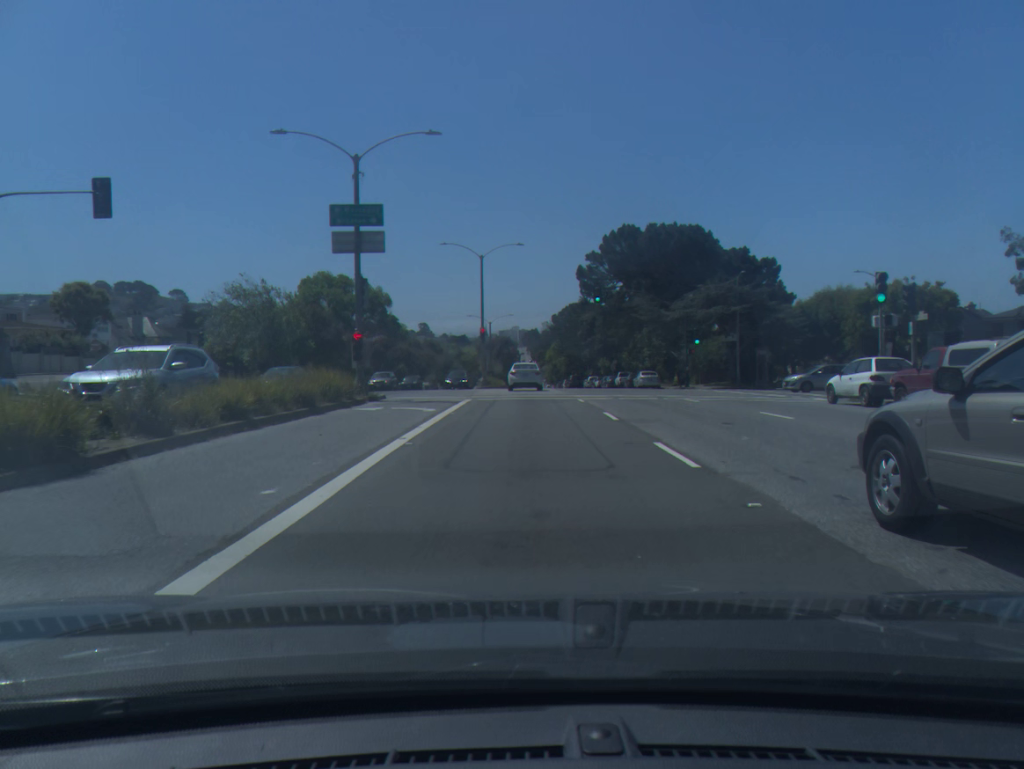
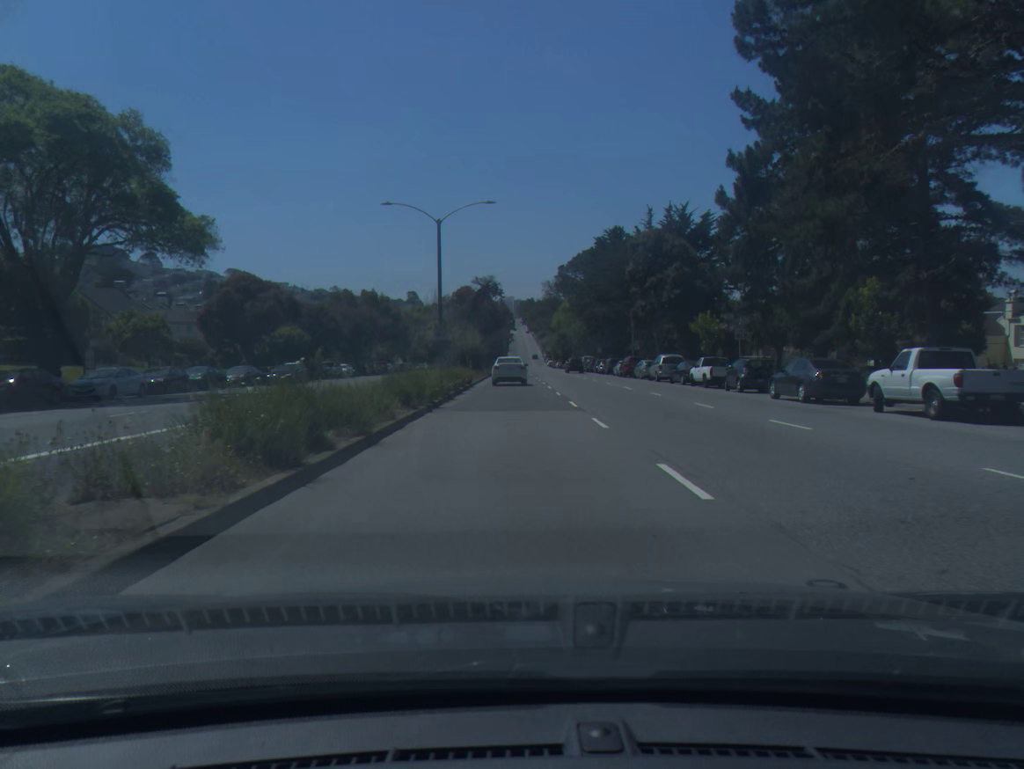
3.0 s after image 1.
(+0.3, +58.4) m; 0°
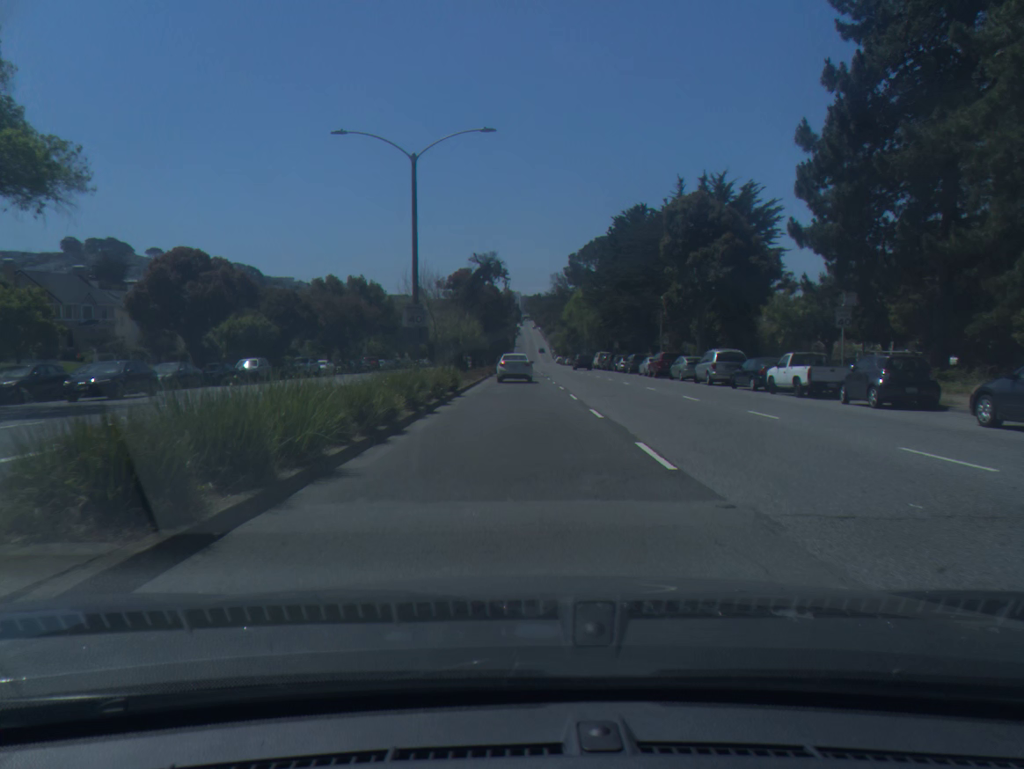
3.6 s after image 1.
(-0.1, +12.3) m; -1°
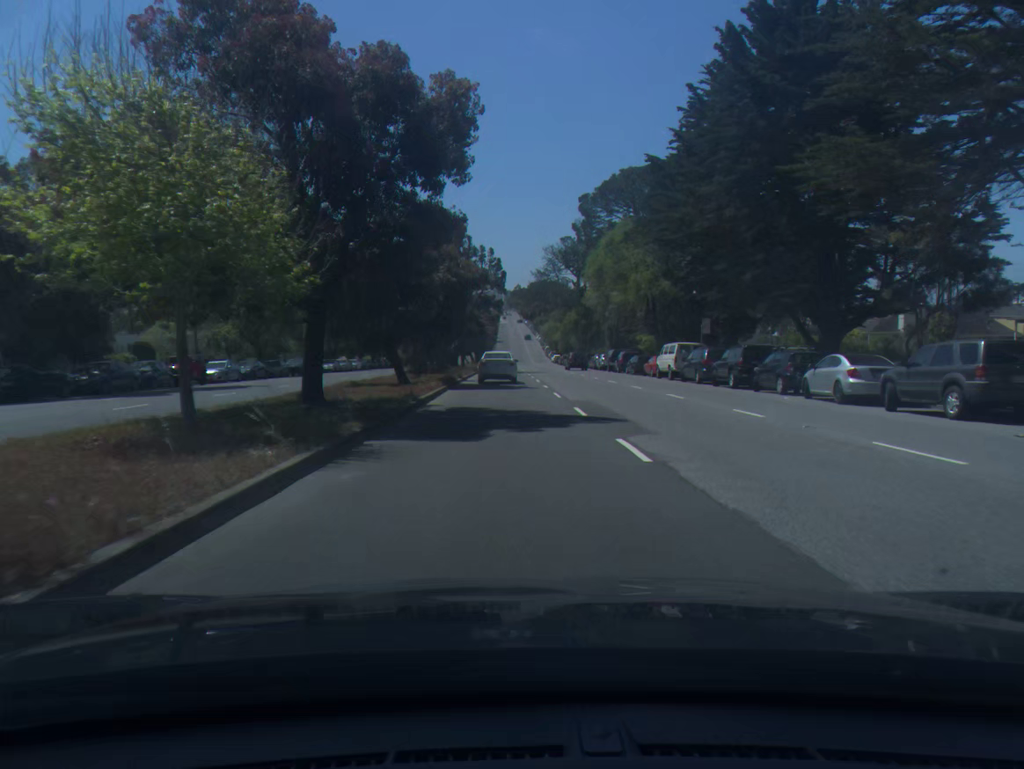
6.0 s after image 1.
(+0.2, +51.5) m; +1°
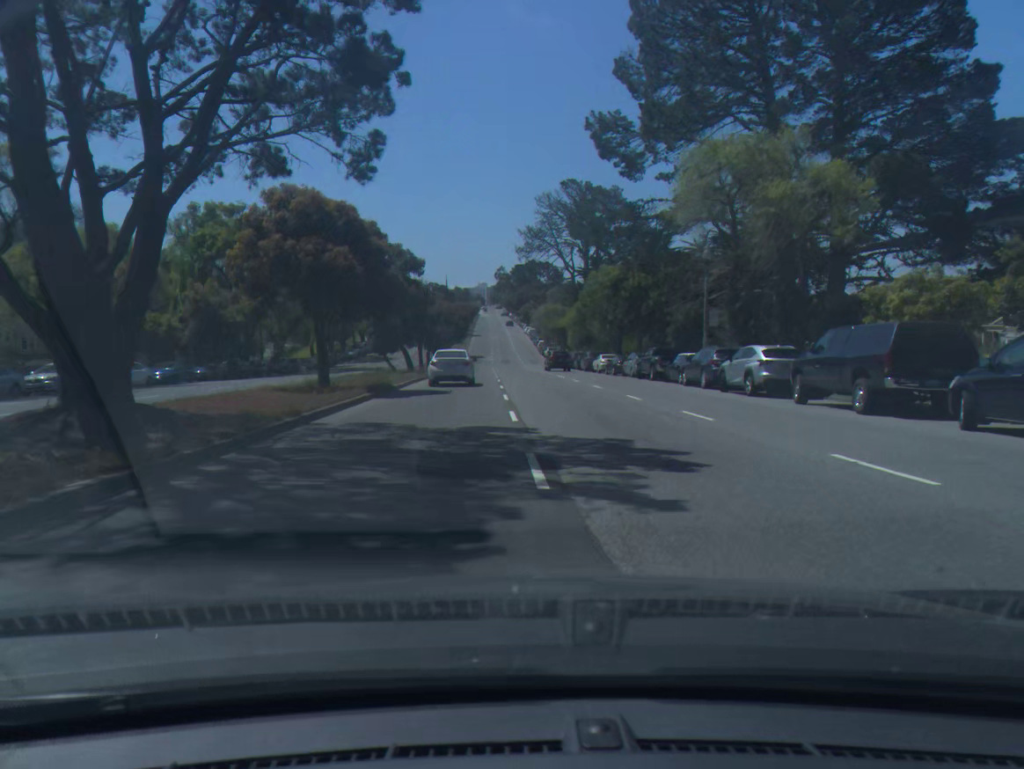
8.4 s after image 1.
(+0.5, +52.8) m; +1°
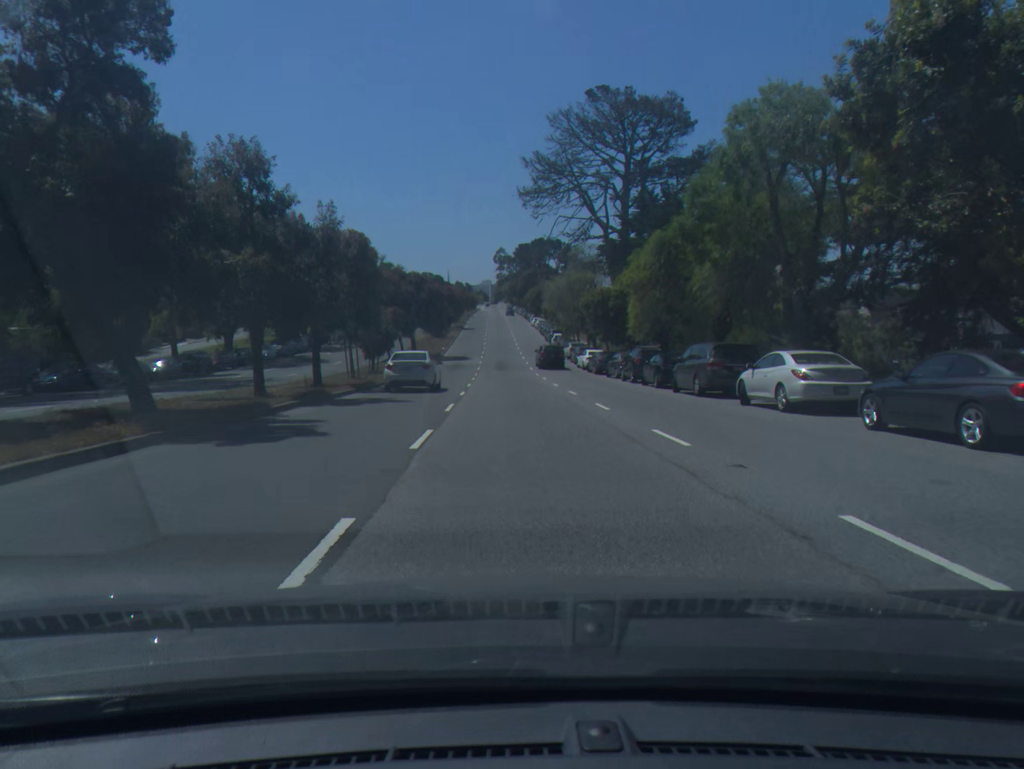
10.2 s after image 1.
(+0.1, +40.0) m; 0°
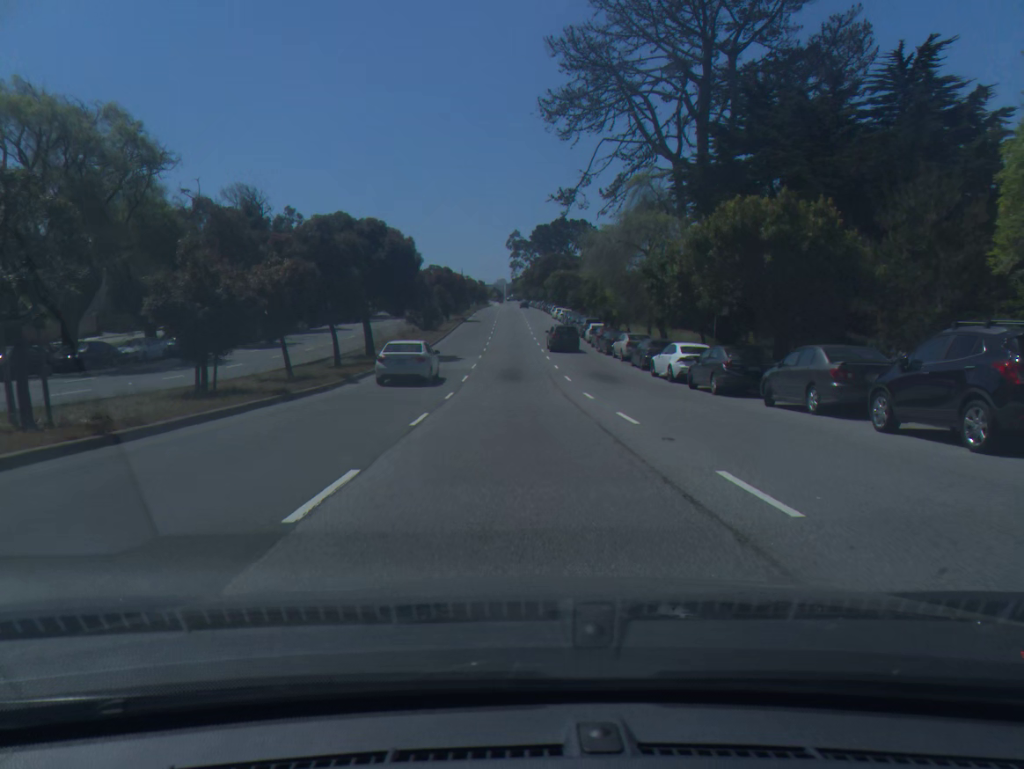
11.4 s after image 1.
(-0.3, +26.8) m; -1°
